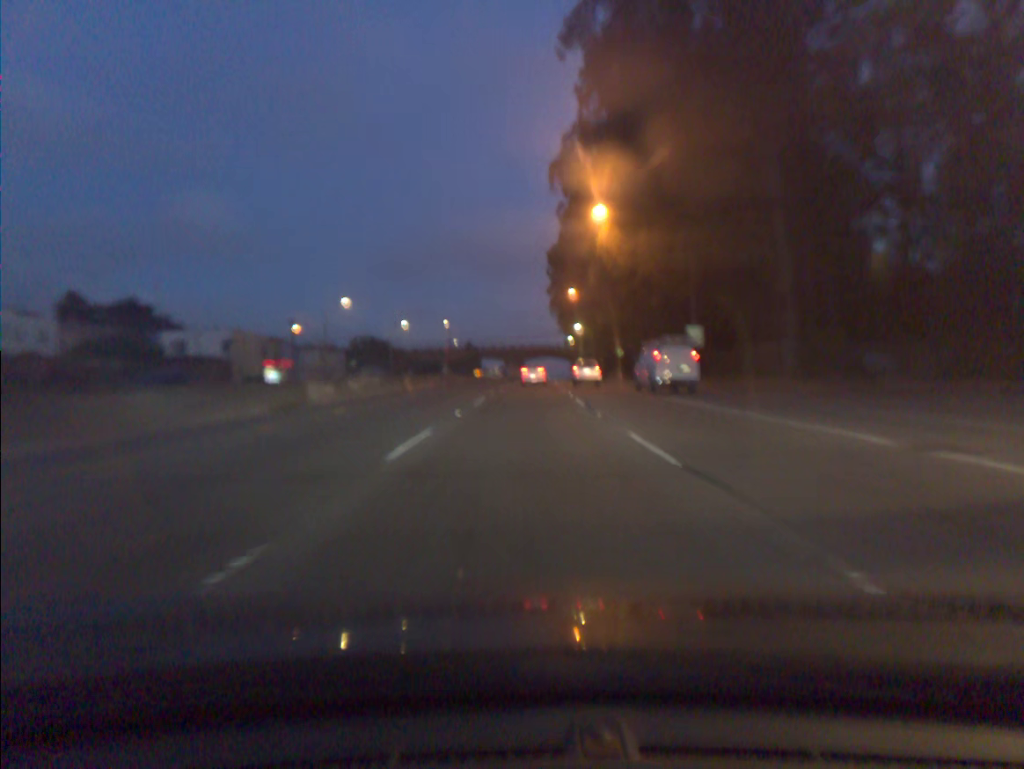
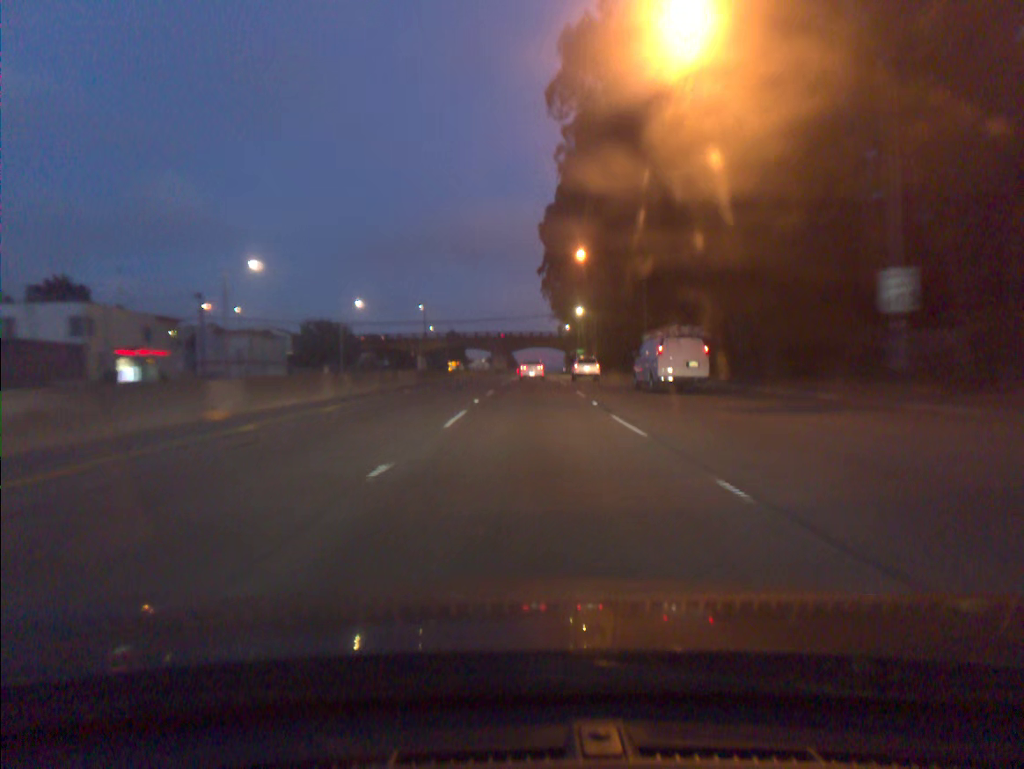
(+0.1, +25.9) m; +1°
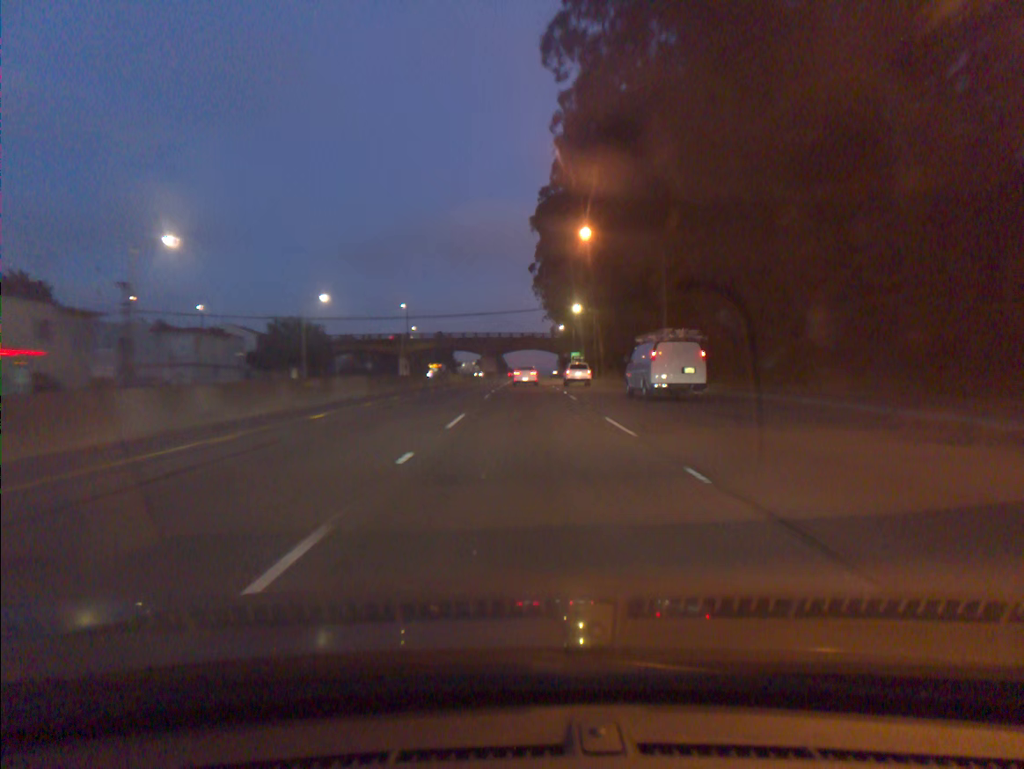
(+0.1, +13.1) m; +1°
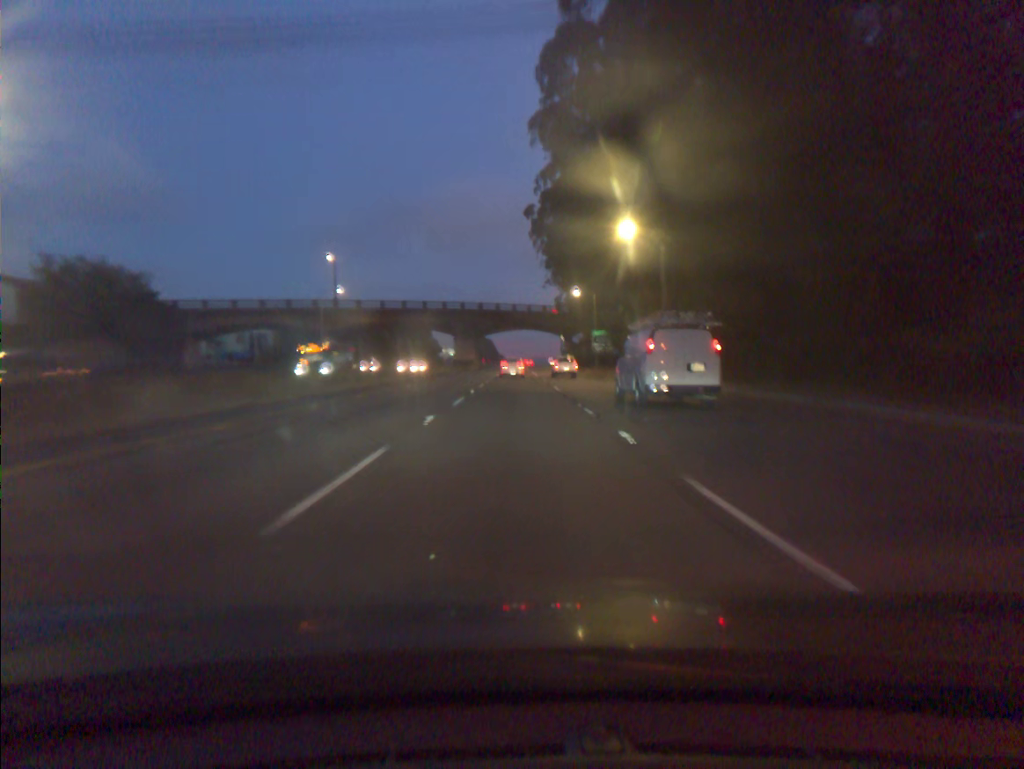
(+0.5, +53.4) m; 0°
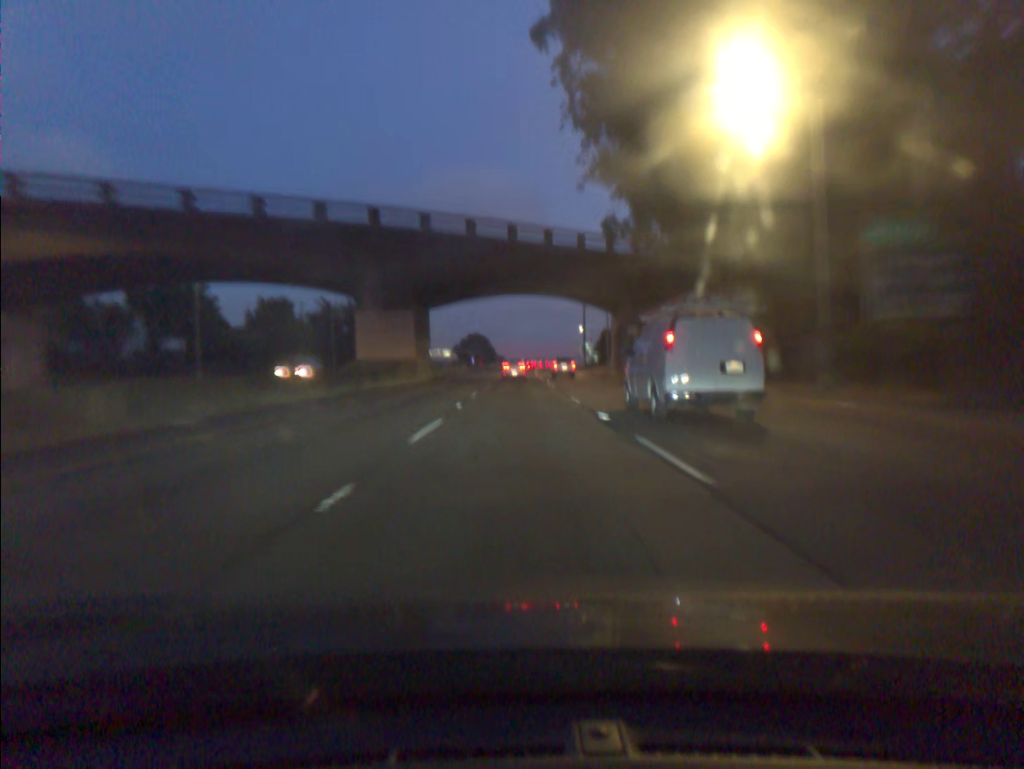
(-0.2, +68.4) m; 0°
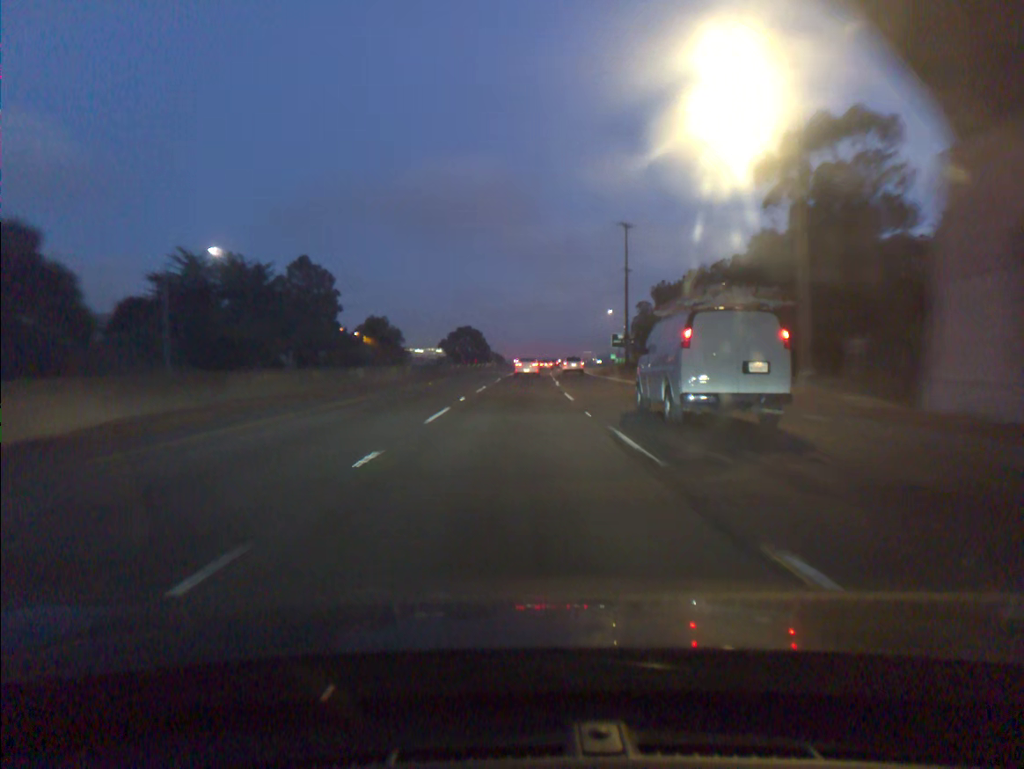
(-0.1, +56.0) m; 0°
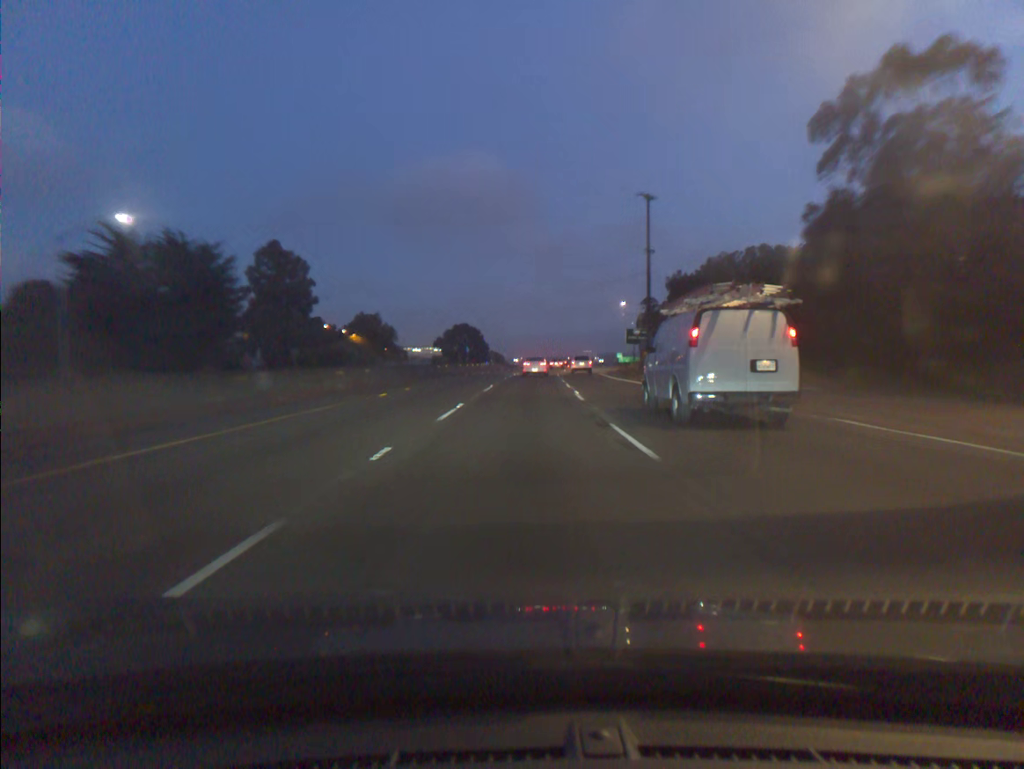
(0.0, +14.0) m; 0°
